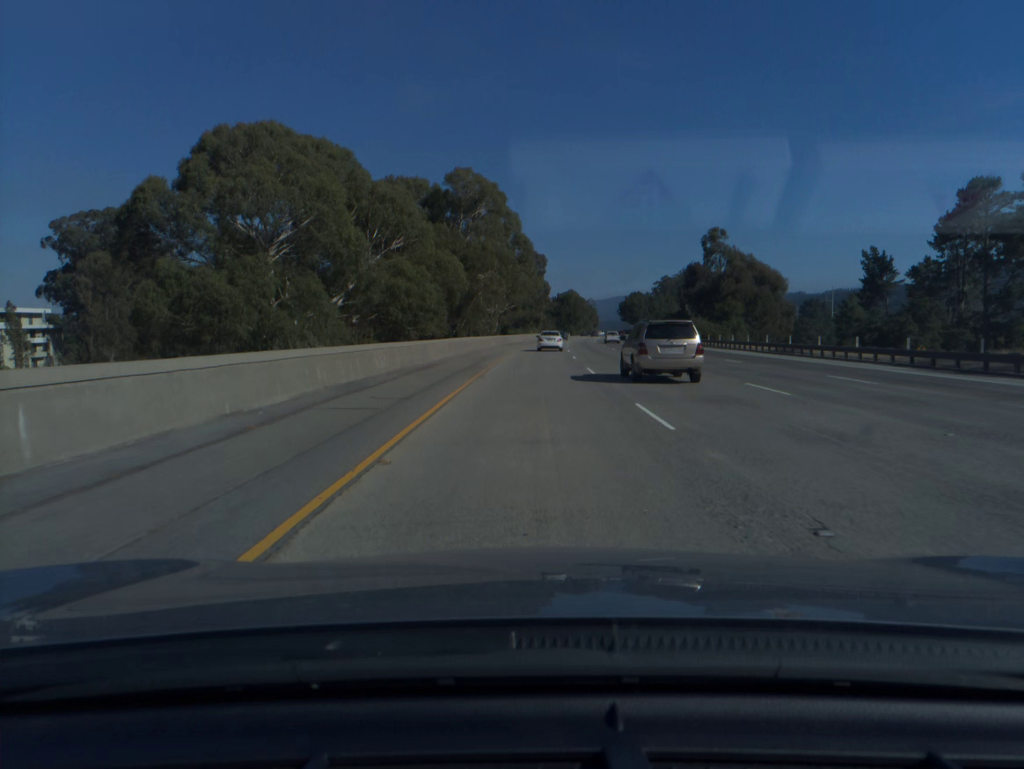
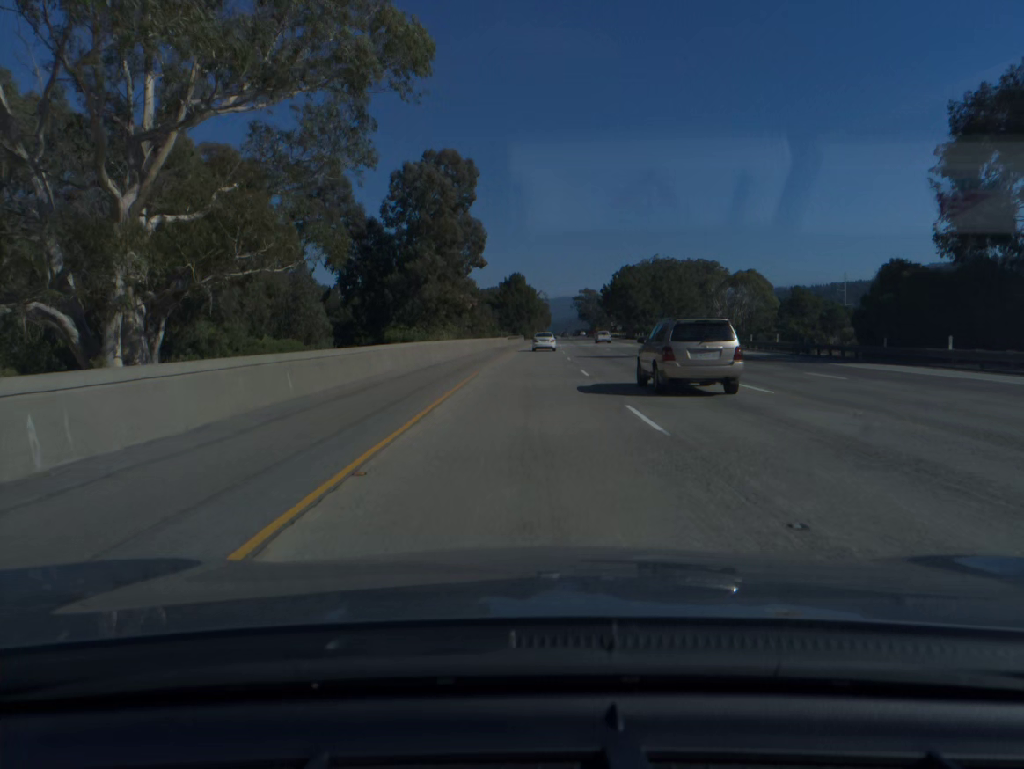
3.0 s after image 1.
(+3.8, +102.1) m; +4°
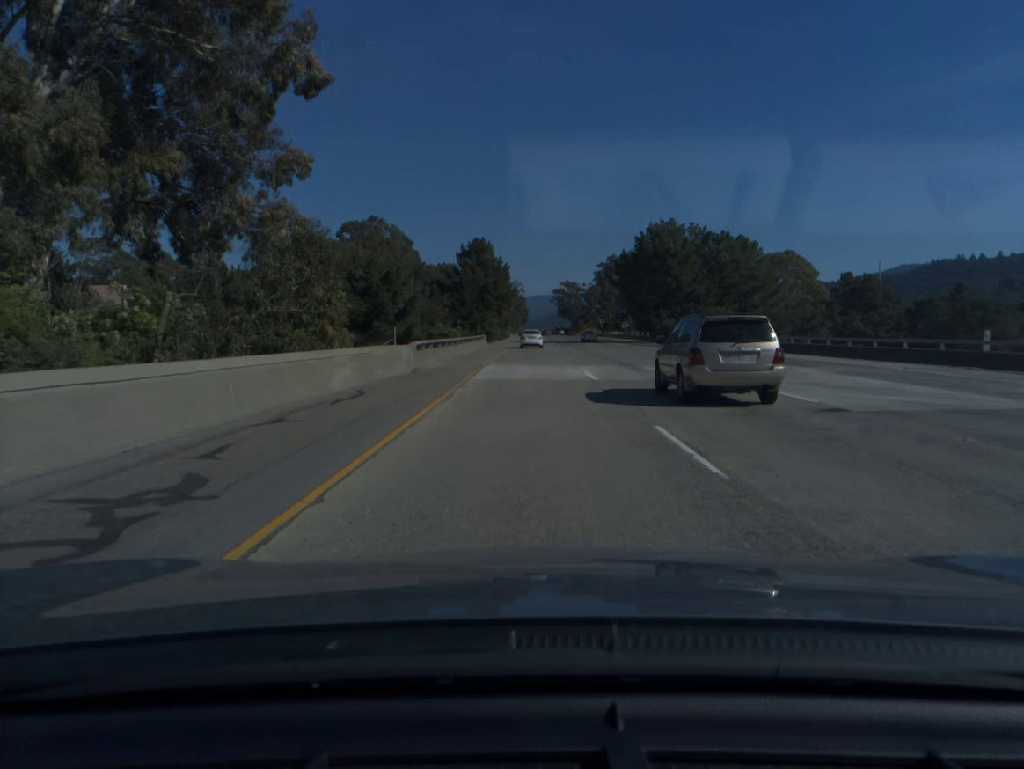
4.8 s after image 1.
(+0.9, +61.5) m; +2°
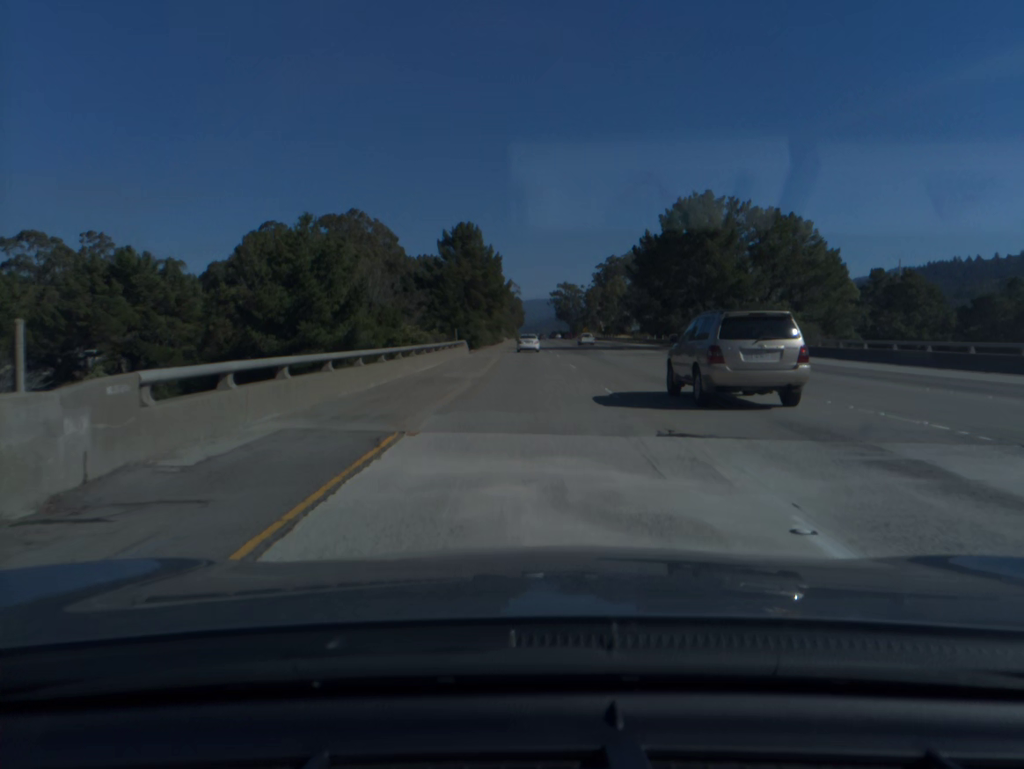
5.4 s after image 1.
(+0.1, +20.6) m; 0°
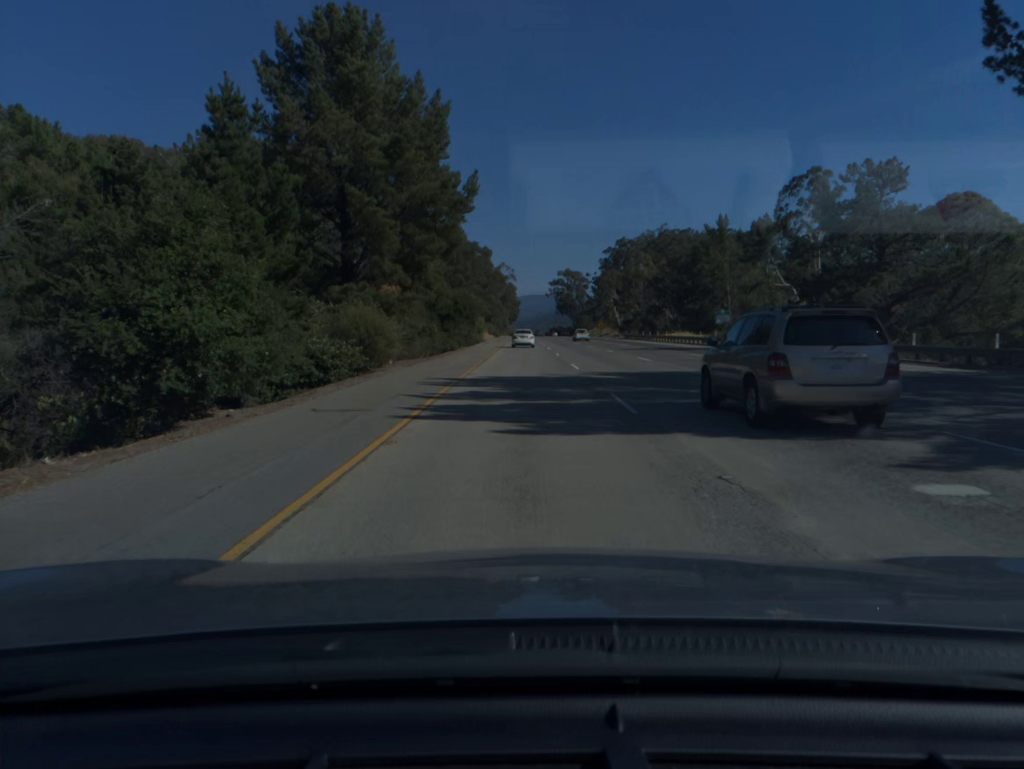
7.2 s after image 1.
(+0.3, +61.8) m; 0°
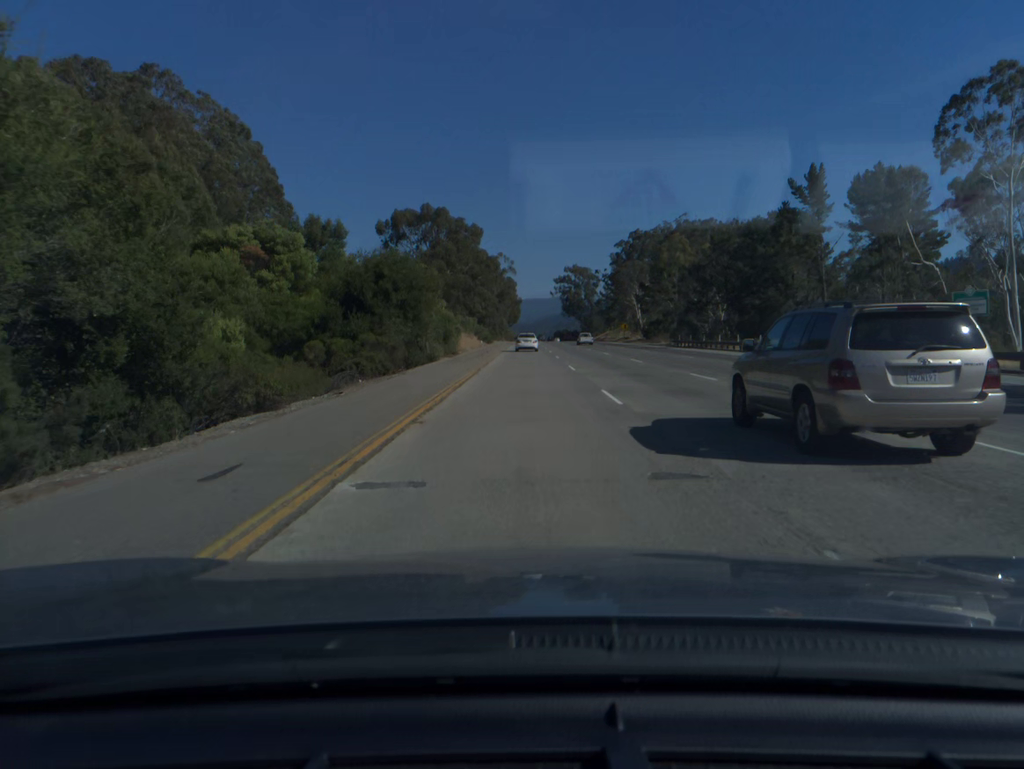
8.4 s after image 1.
(0.0, +41.2) m; 0°
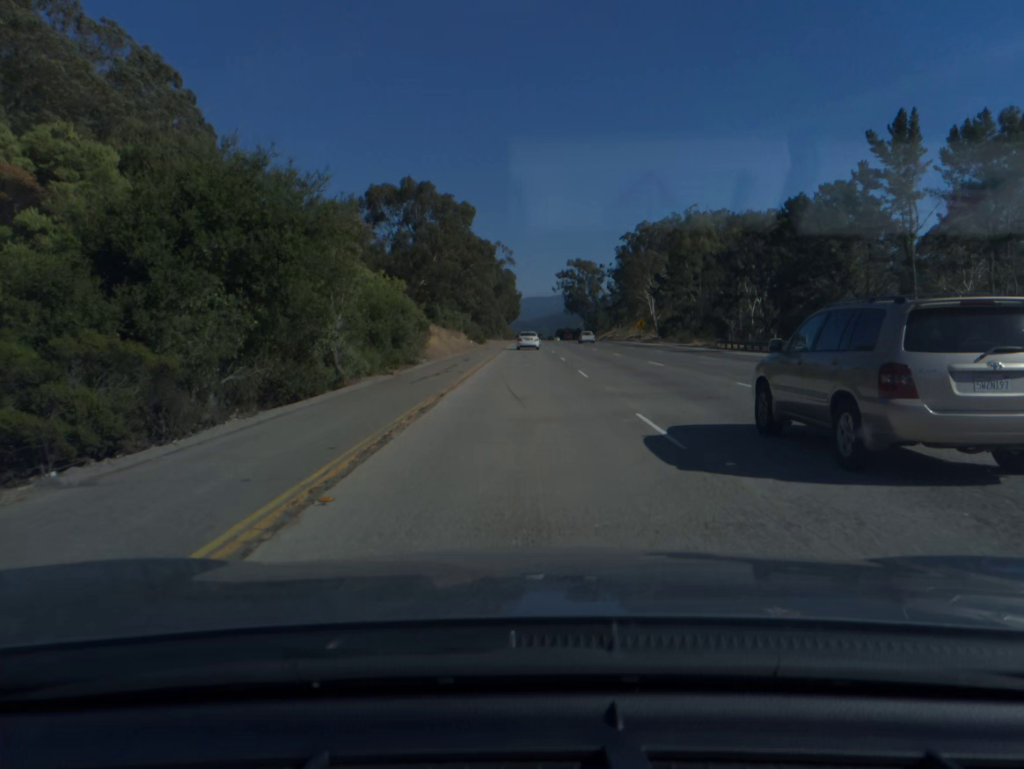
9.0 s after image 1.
(0.0, +20.6) m; 0°
